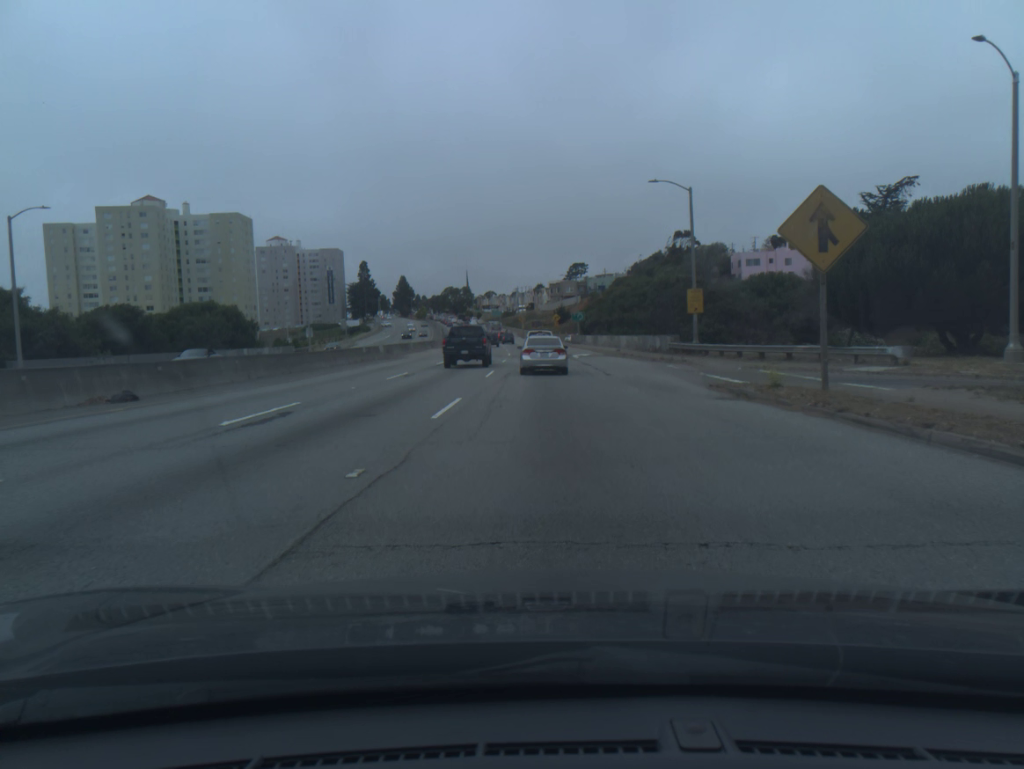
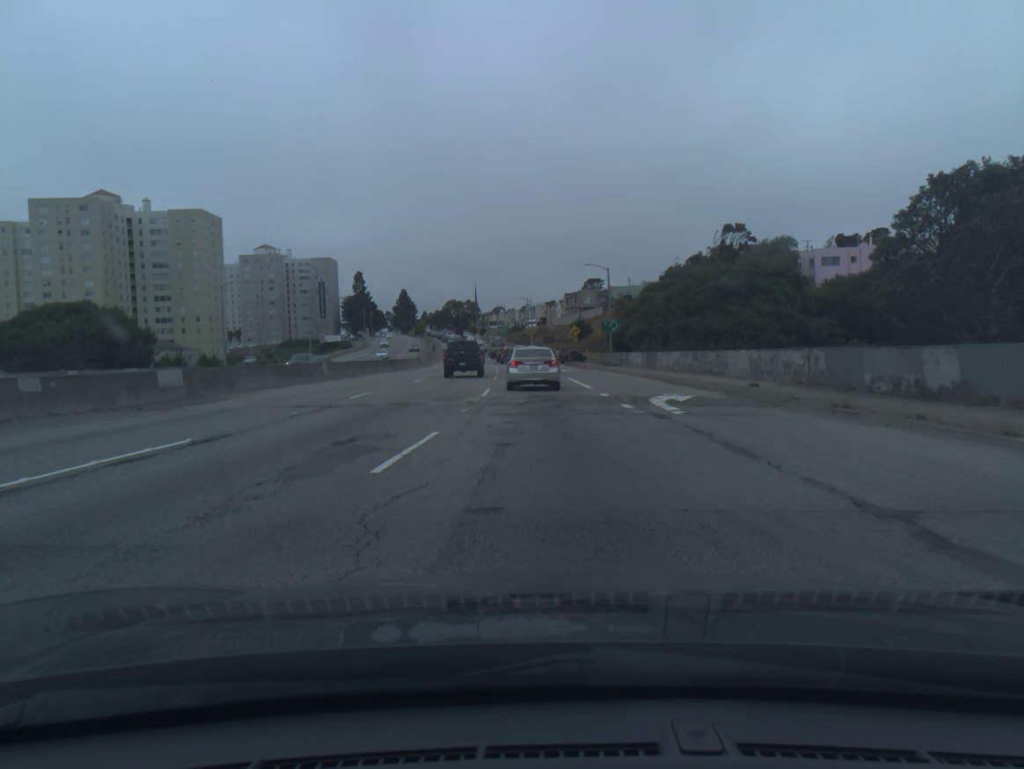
(-0.3, +34.6) m; -1°
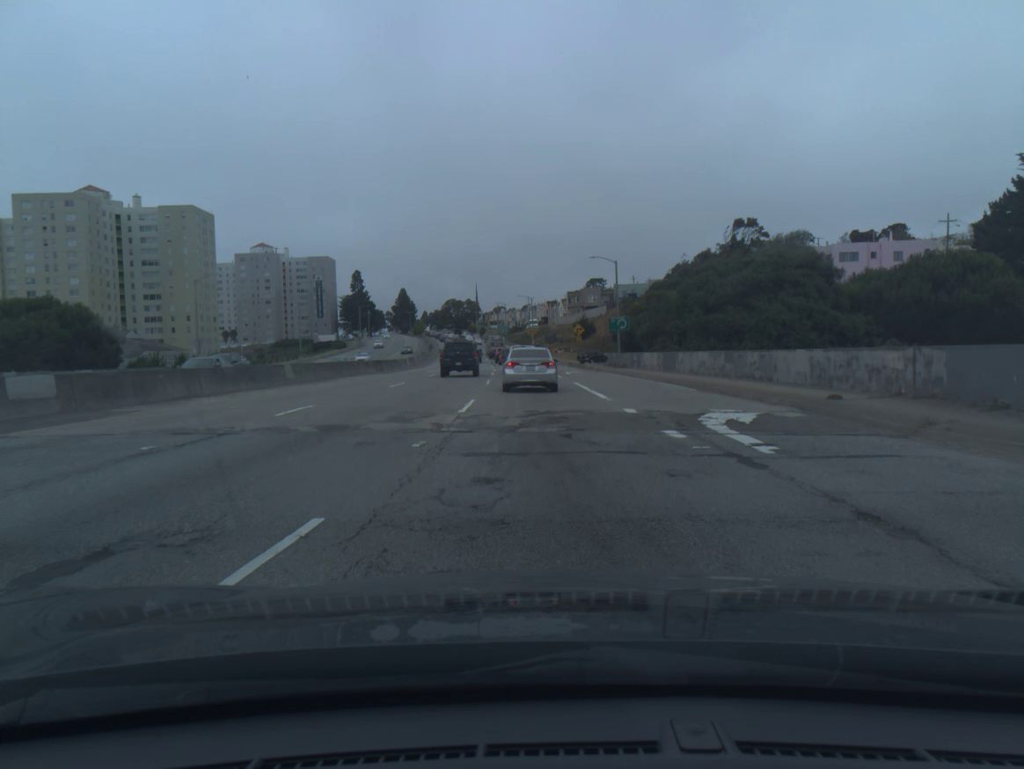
(0.0, +6.5) m; 0°
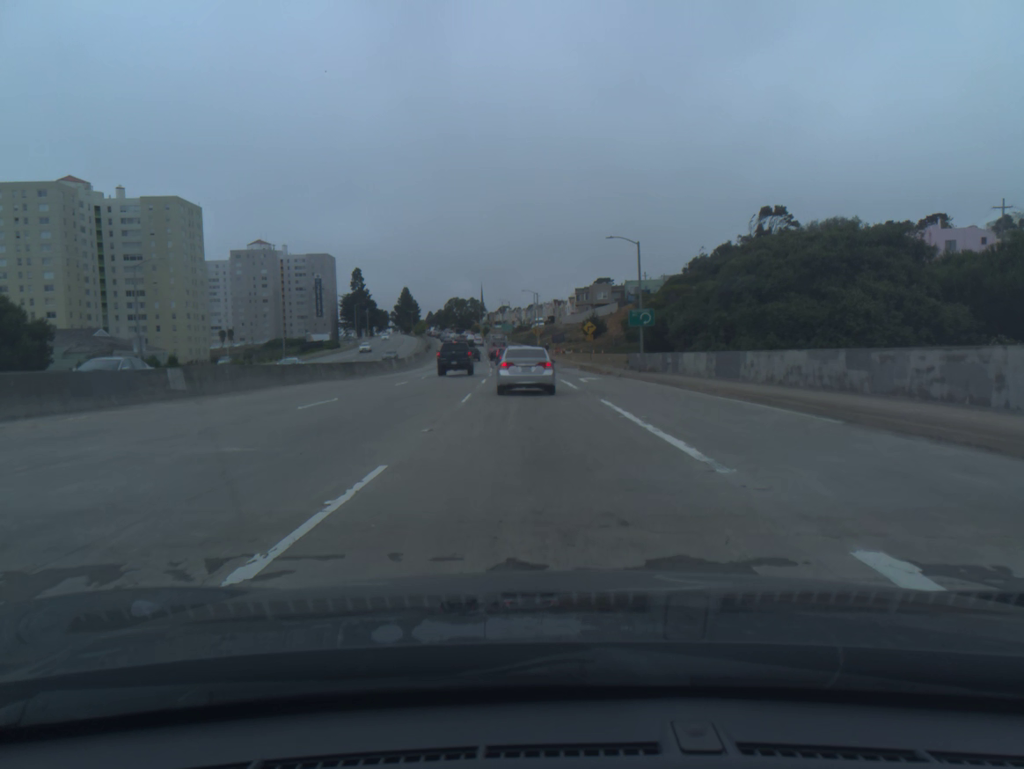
(-0.1, +12.4) m; -1°
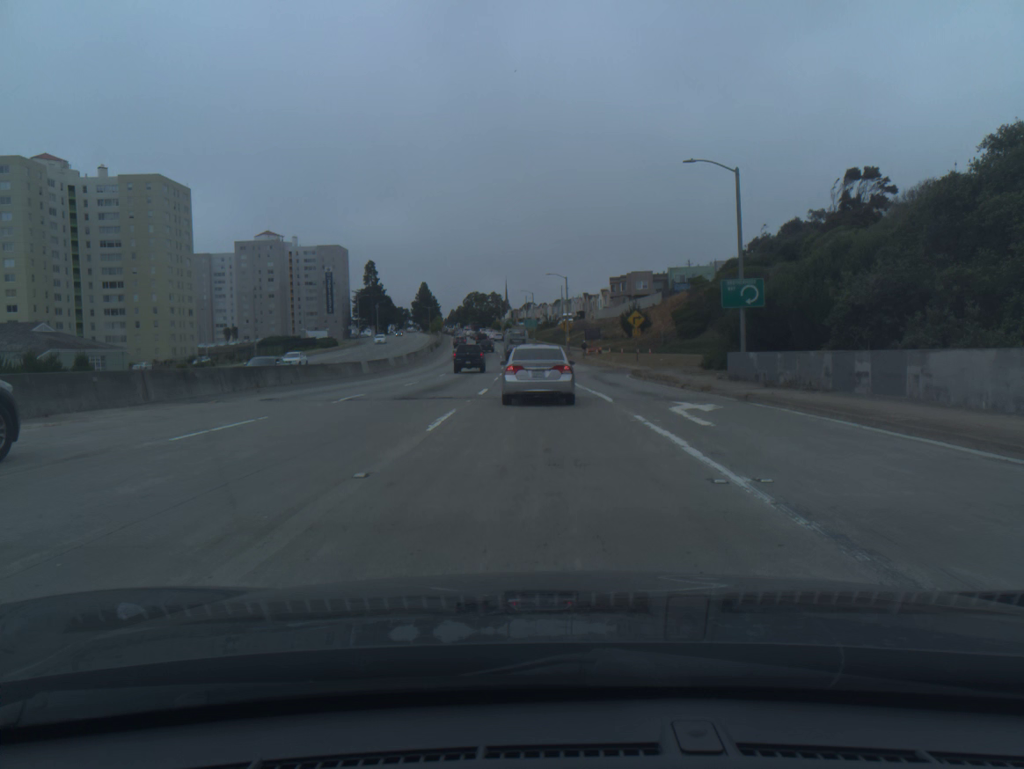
(-0.4, +22.0) m; -2°
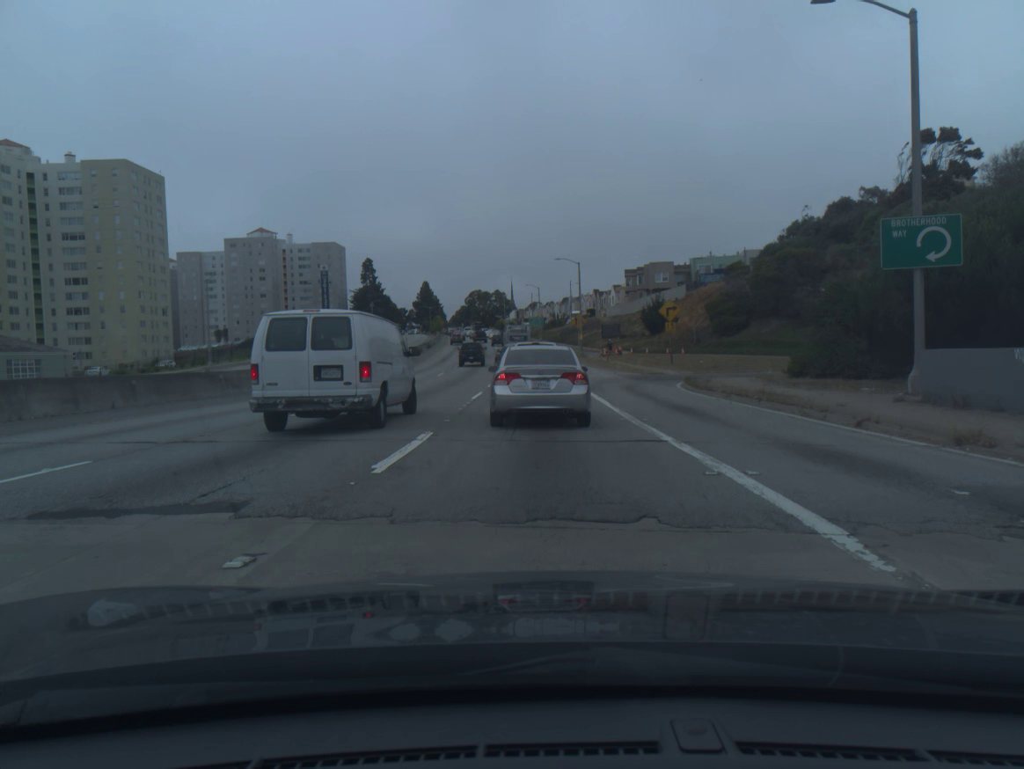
(-0.1, +16.0) m; 0°
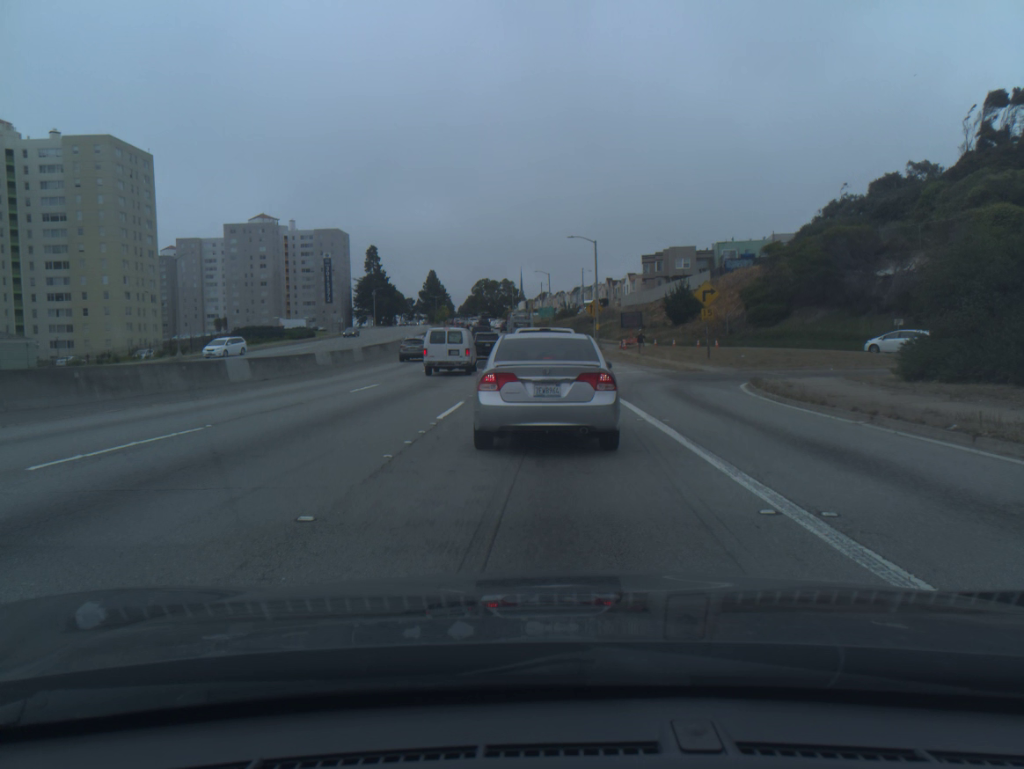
(-0.1, +9.5) m; -1°
